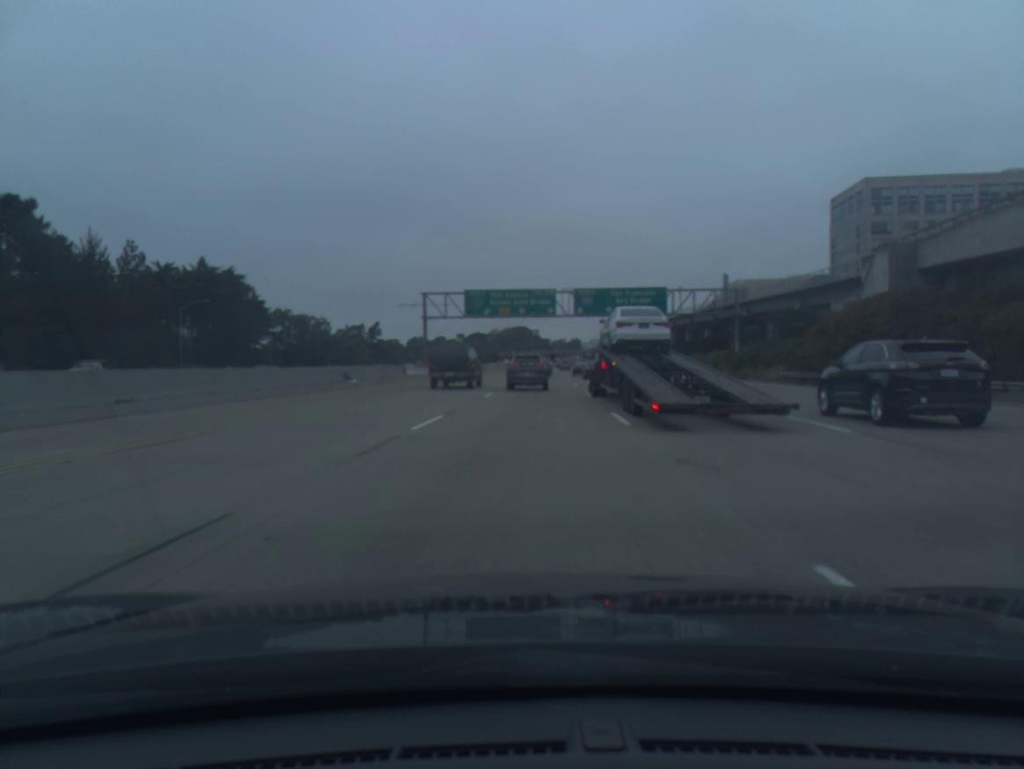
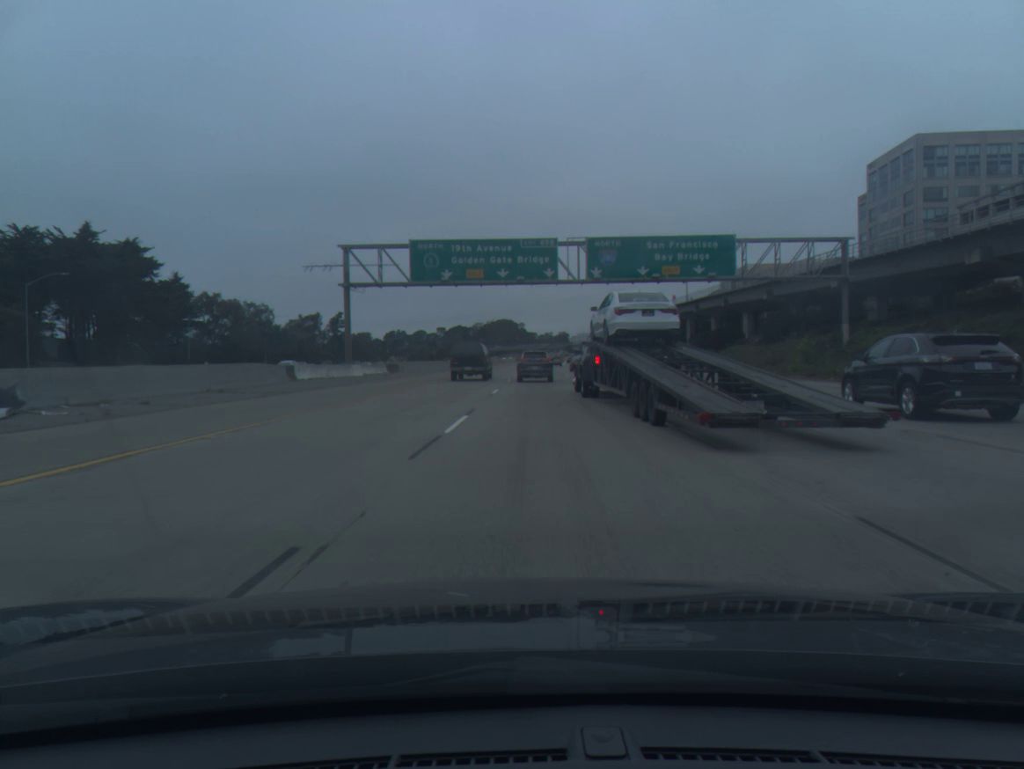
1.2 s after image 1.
(+0.3, +30.1) m; +1°
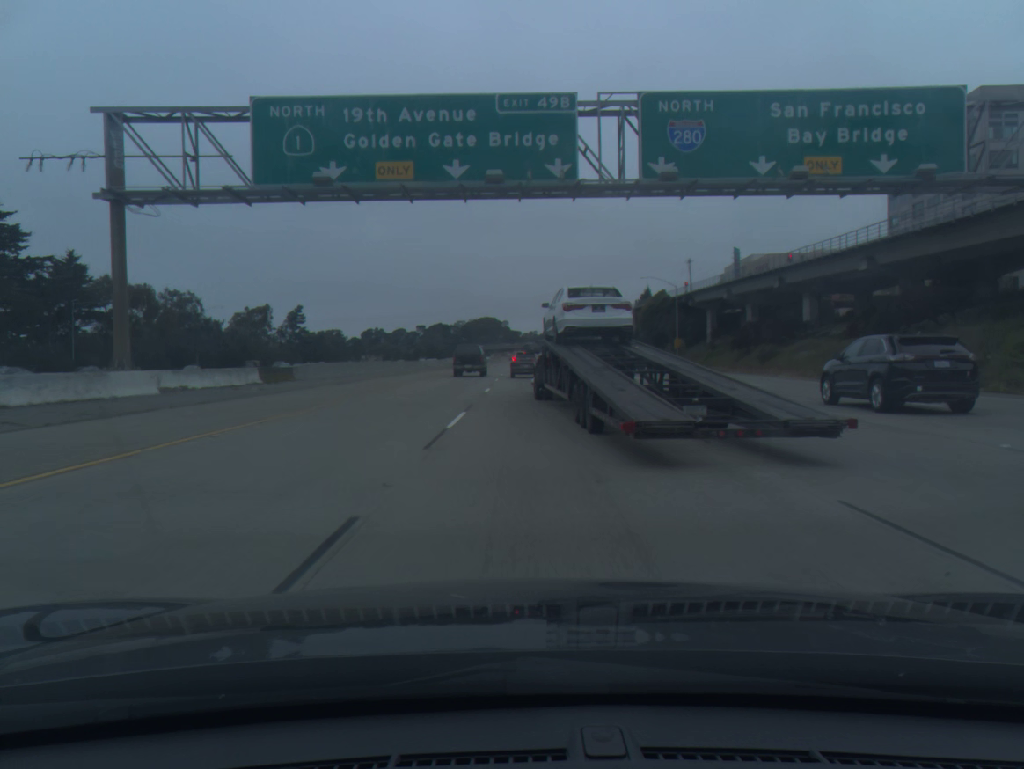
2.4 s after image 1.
(+0.3, +28.7) m; +1°
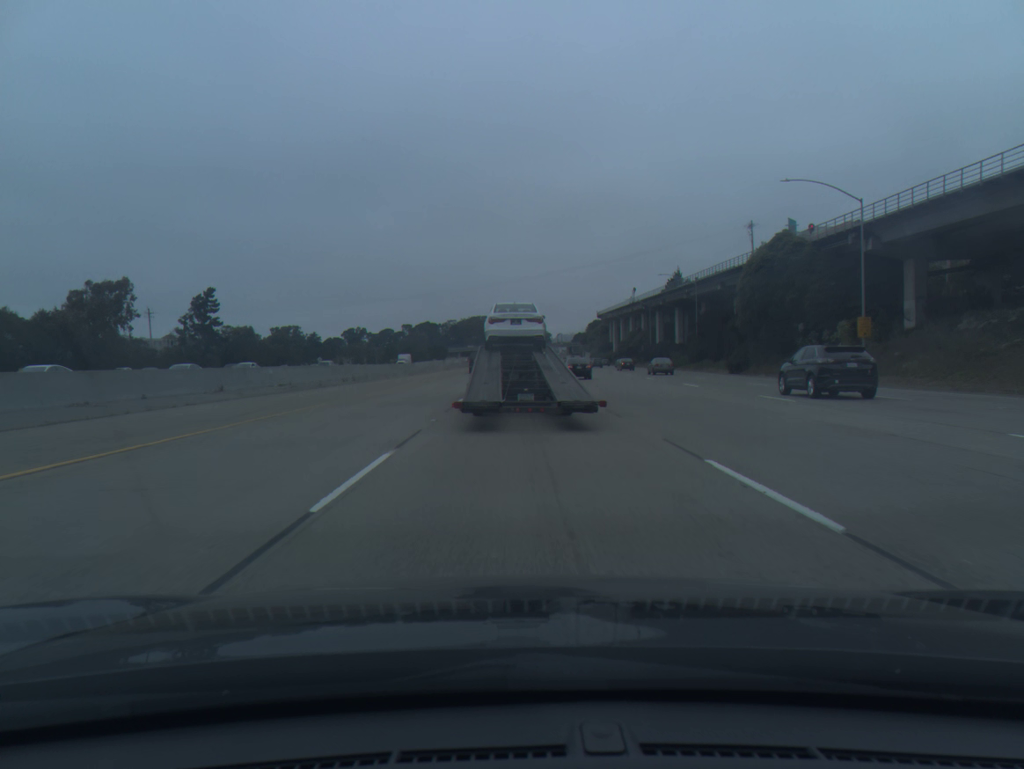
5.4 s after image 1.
(+0.3, +65.7) m; 0°
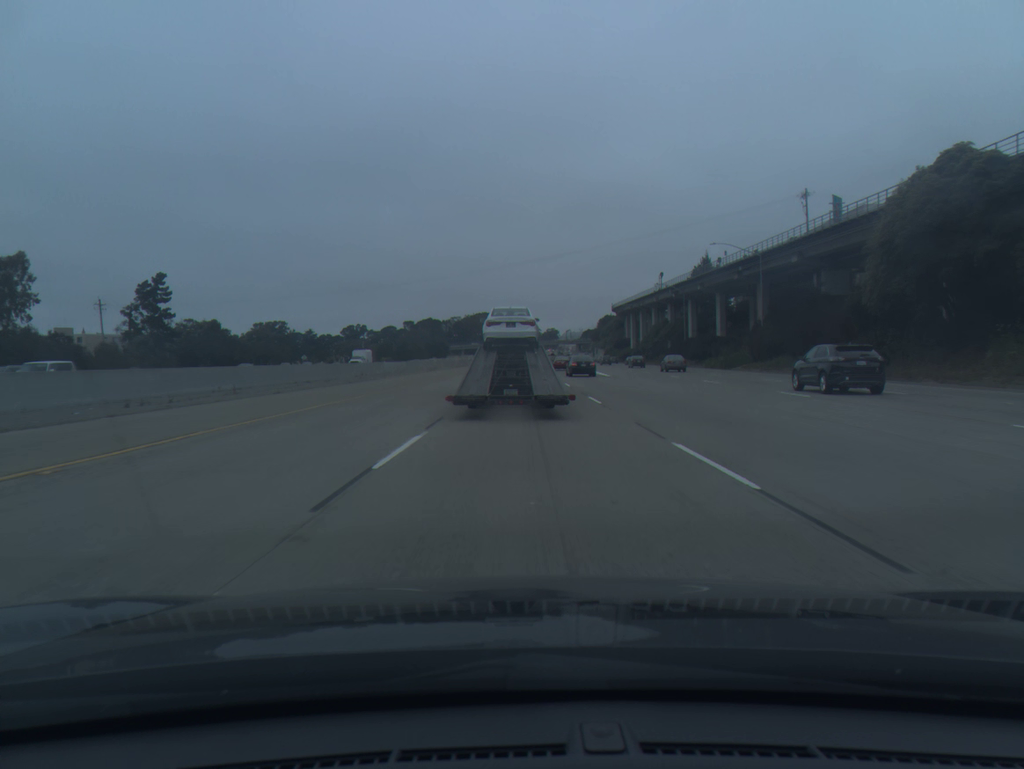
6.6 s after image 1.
(-0.1, +26.6) m; 0°
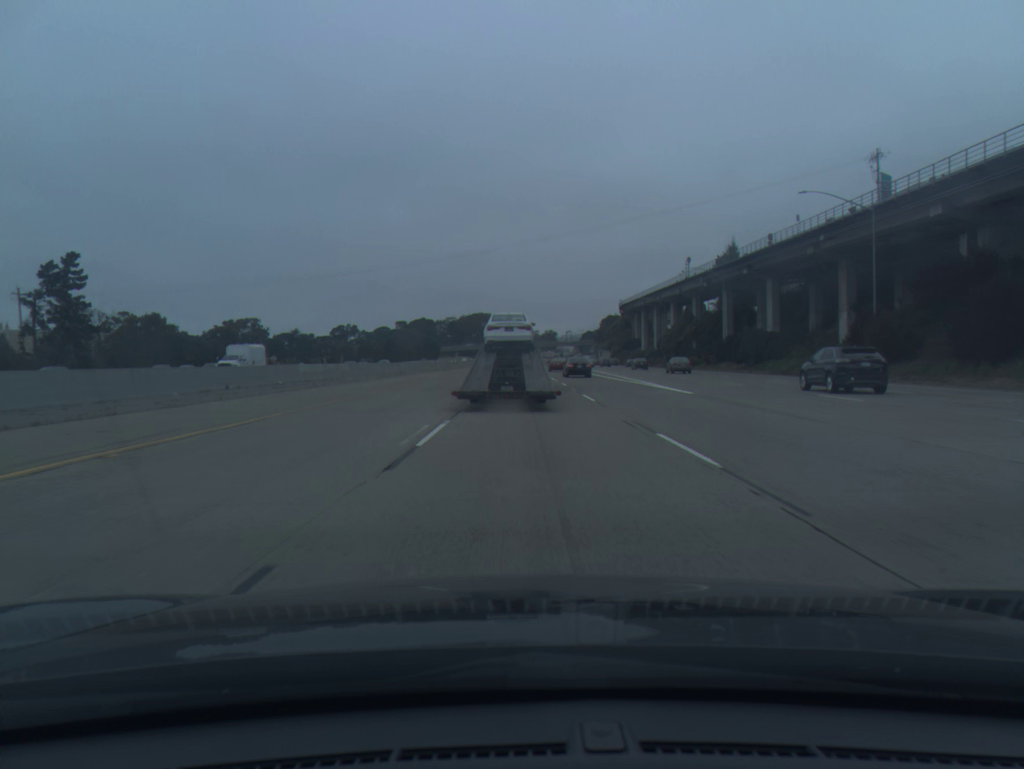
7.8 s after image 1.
(0.0, +26.9) m; 0°
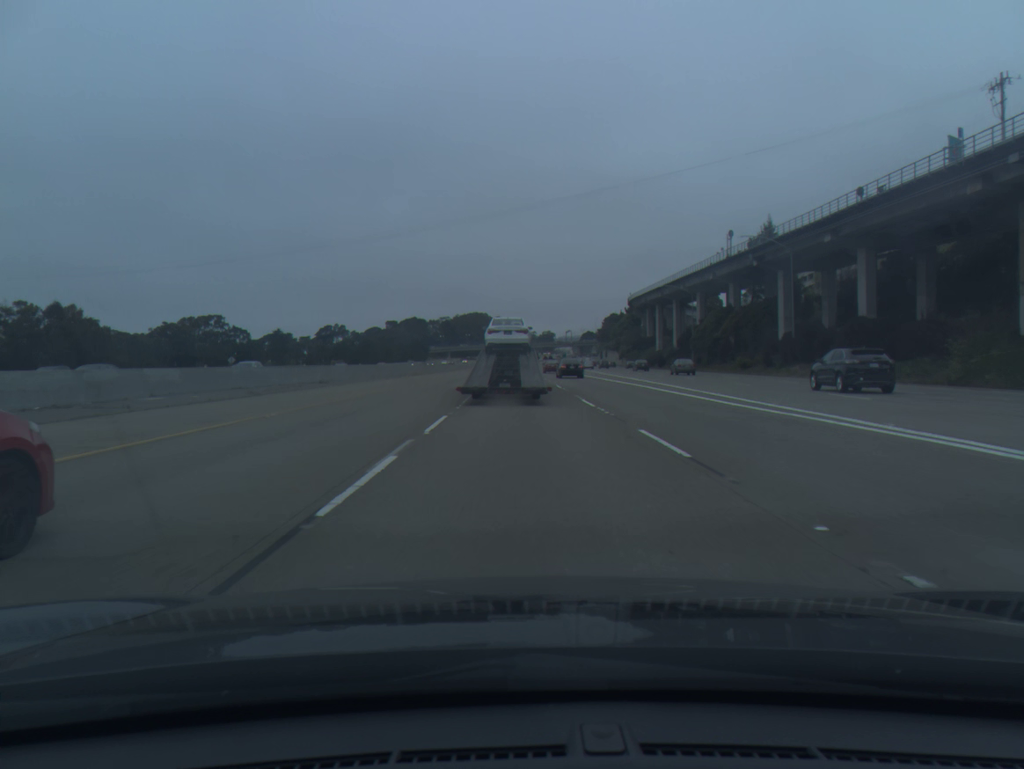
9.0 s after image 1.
(+0.1, +27.3) m; 0°
